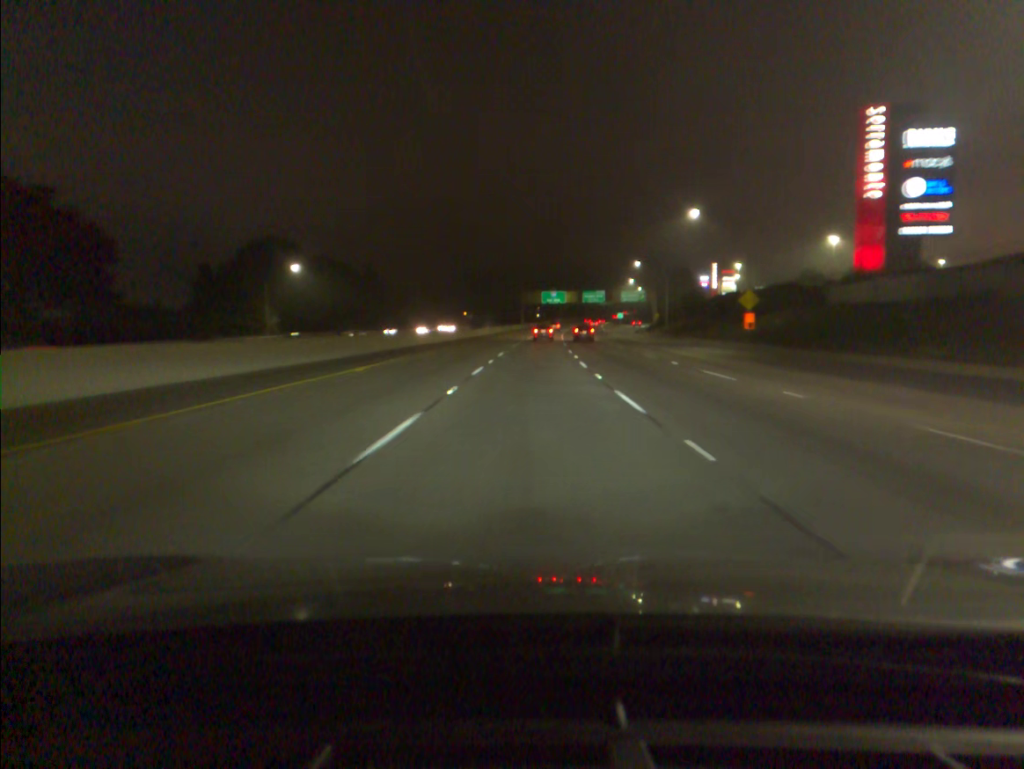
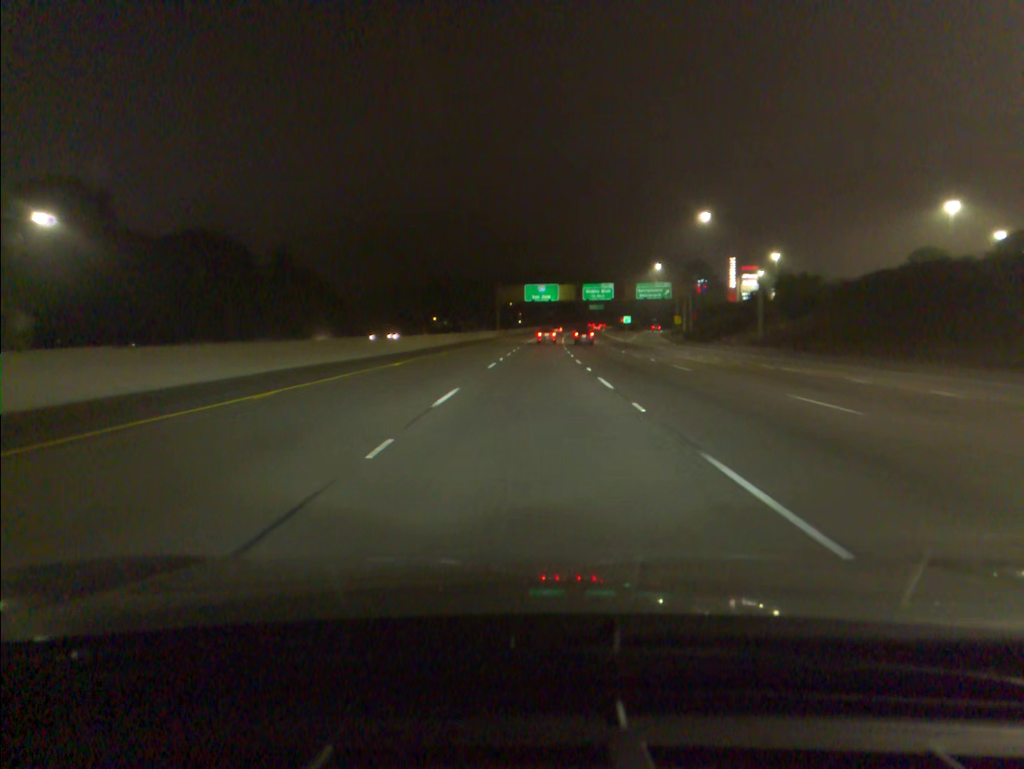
(+0.6, +52.6) m; +1°
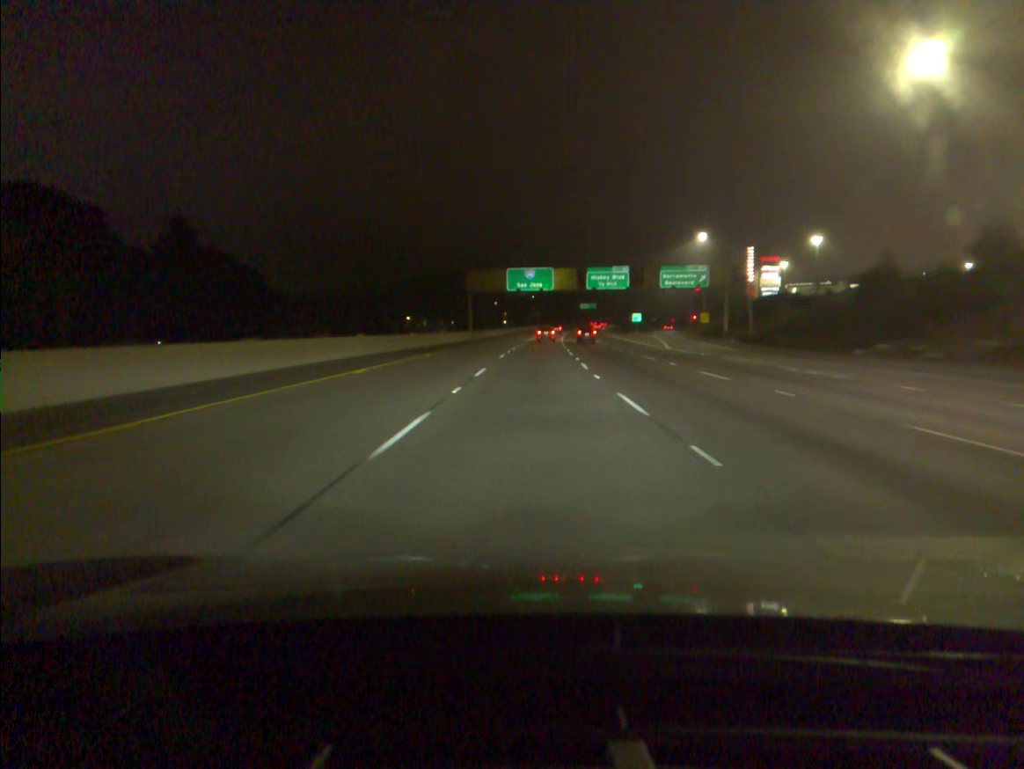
(+0.3, +35.0) m; +1°
